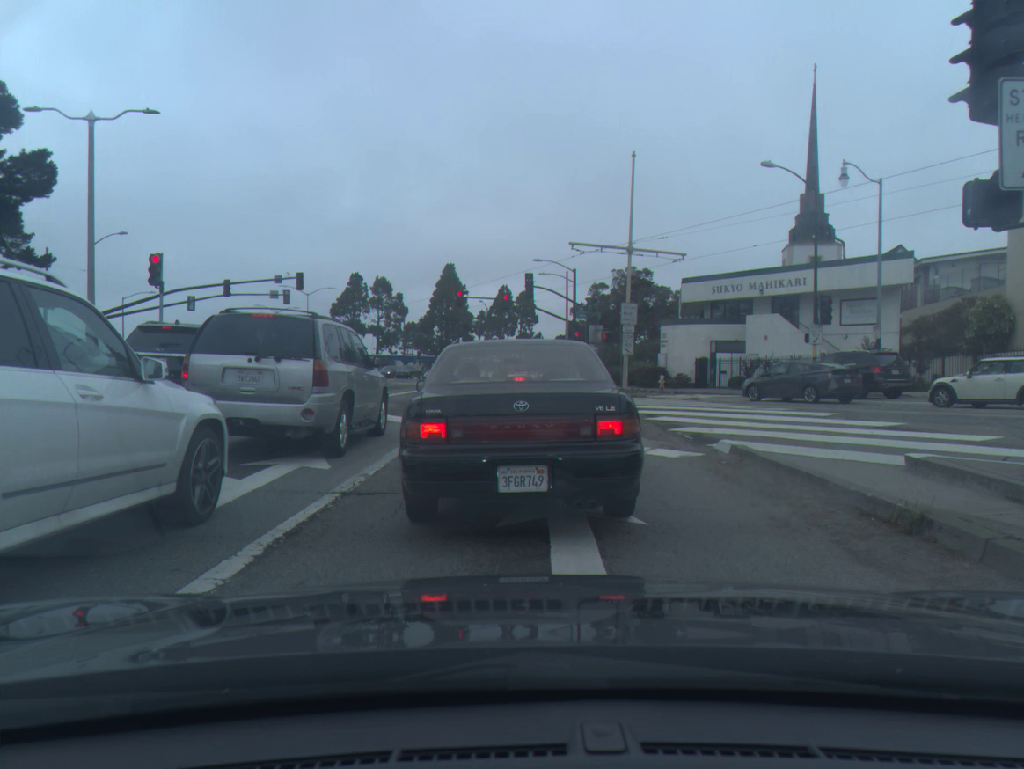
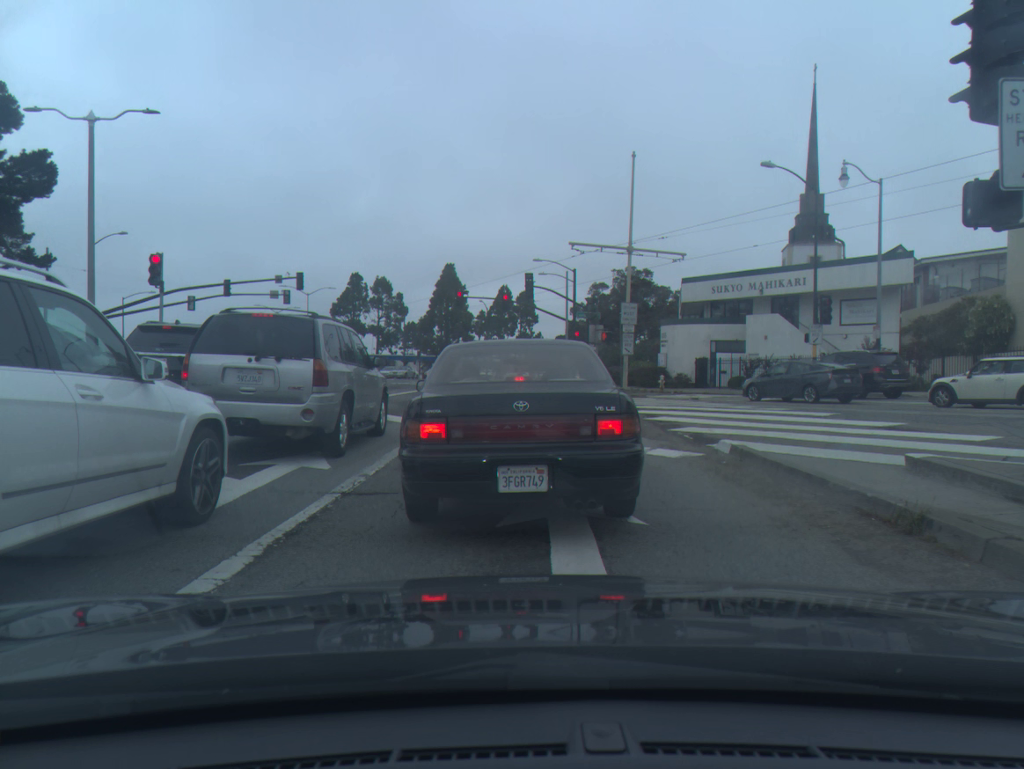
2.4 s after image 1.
(0.0, +0.1) m; 0°
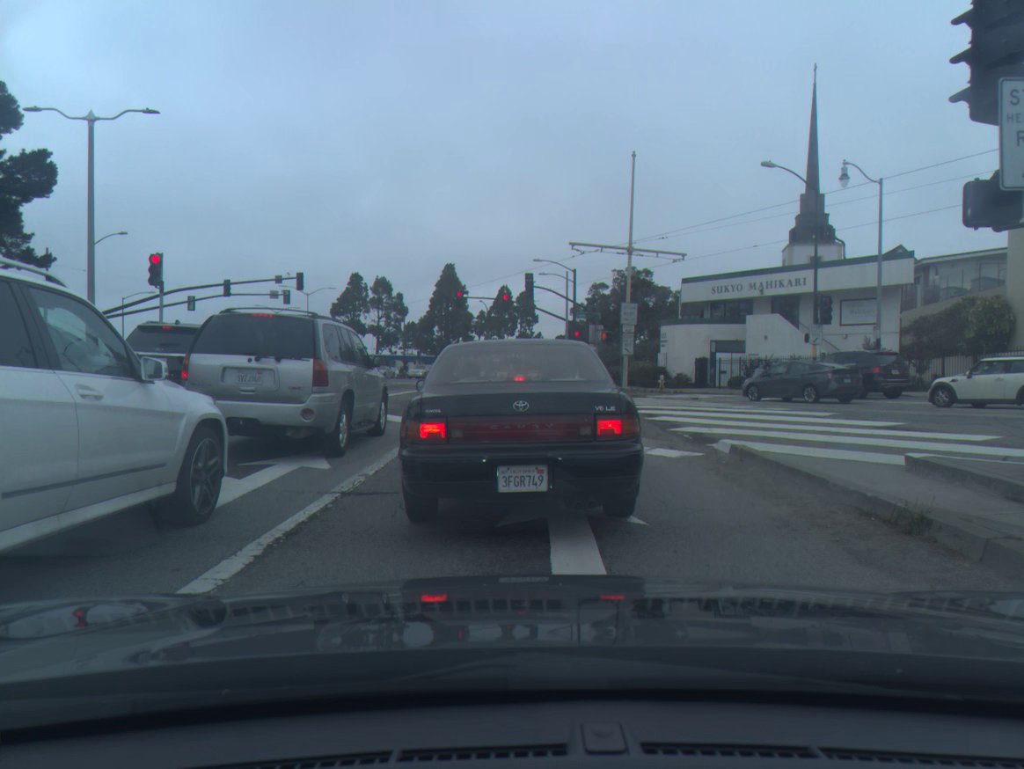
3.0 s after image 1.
(0.0, 0.0) m; 0°
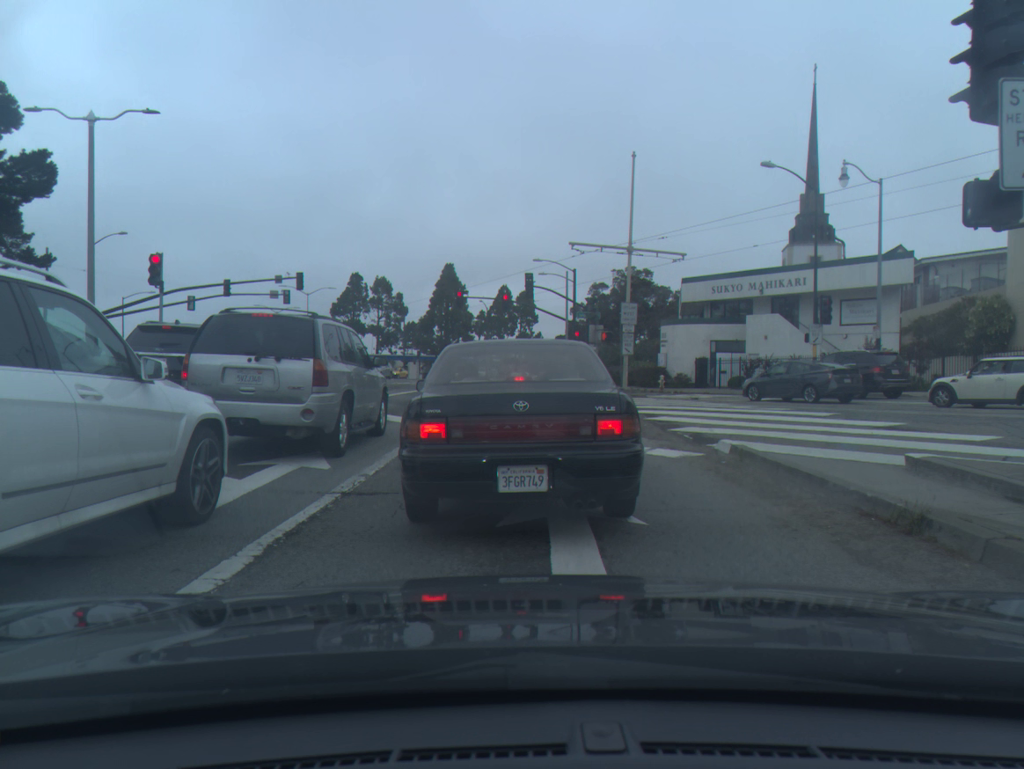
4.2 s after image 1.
(0.0, 0.0) m; 0°
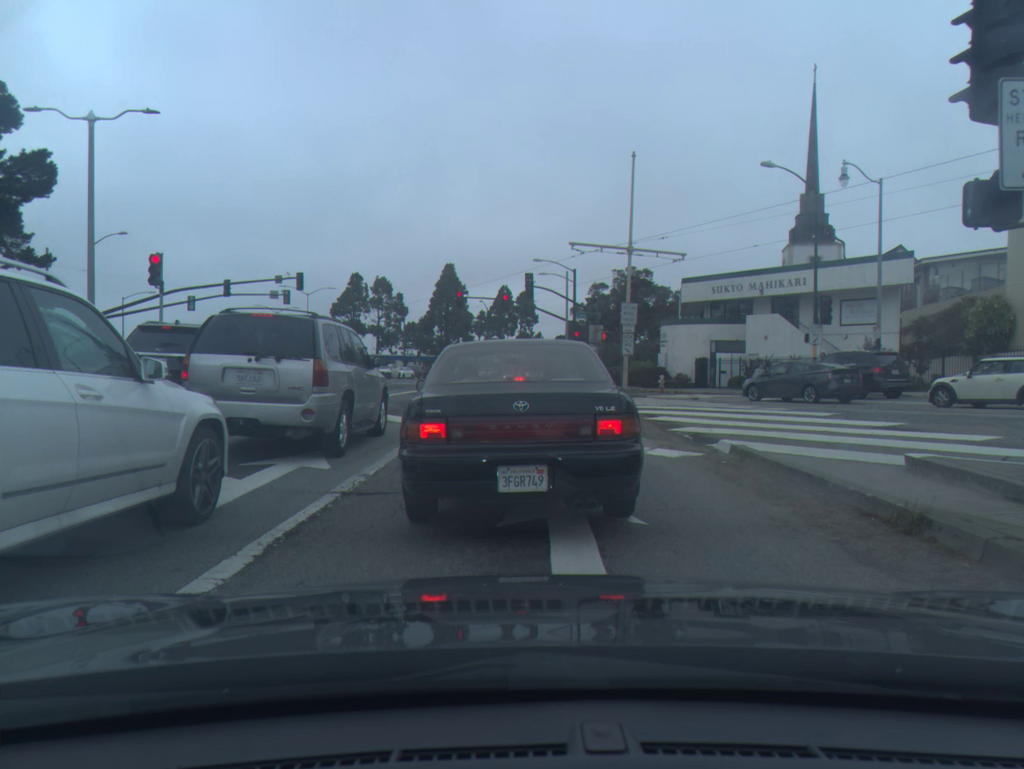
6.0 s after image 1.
(0.0, 0.0) m; 0°
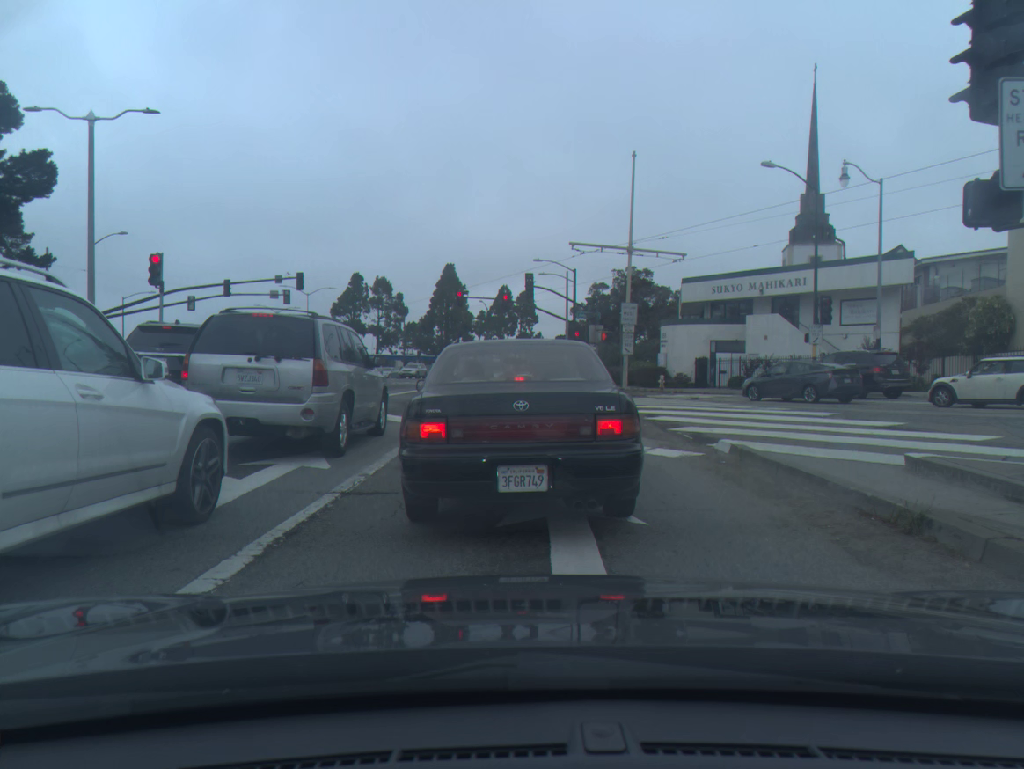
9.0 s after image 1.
(0.0, 0.0) m; 0°
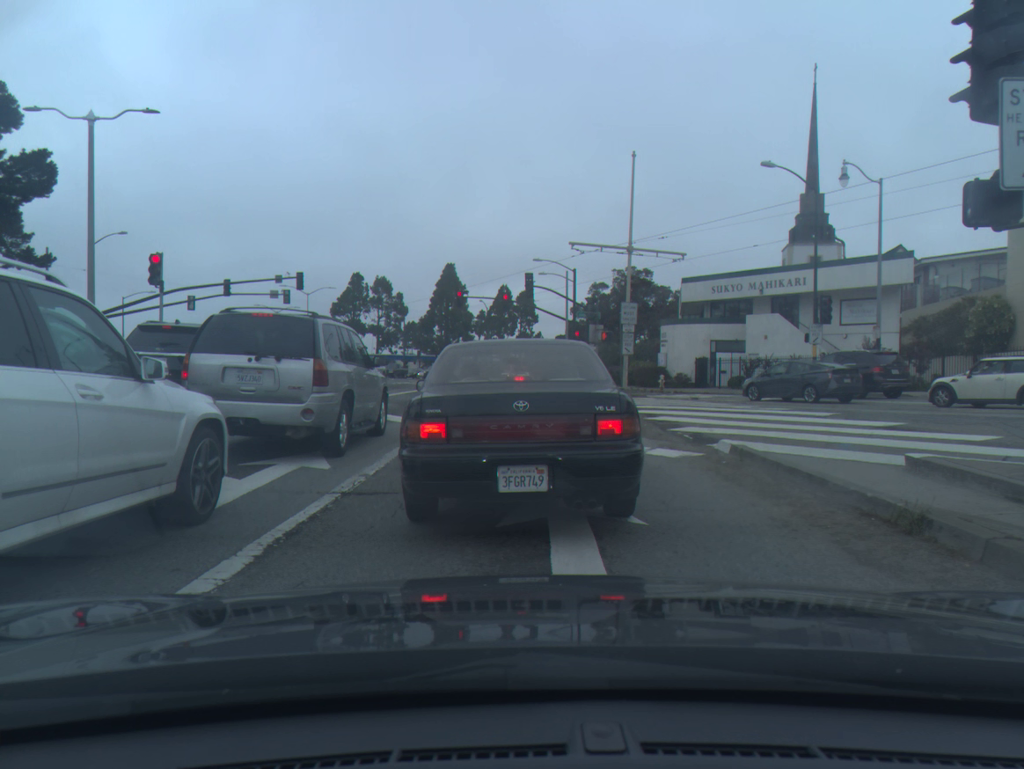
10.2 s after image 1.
(0.0, 0.0) m; 0°
